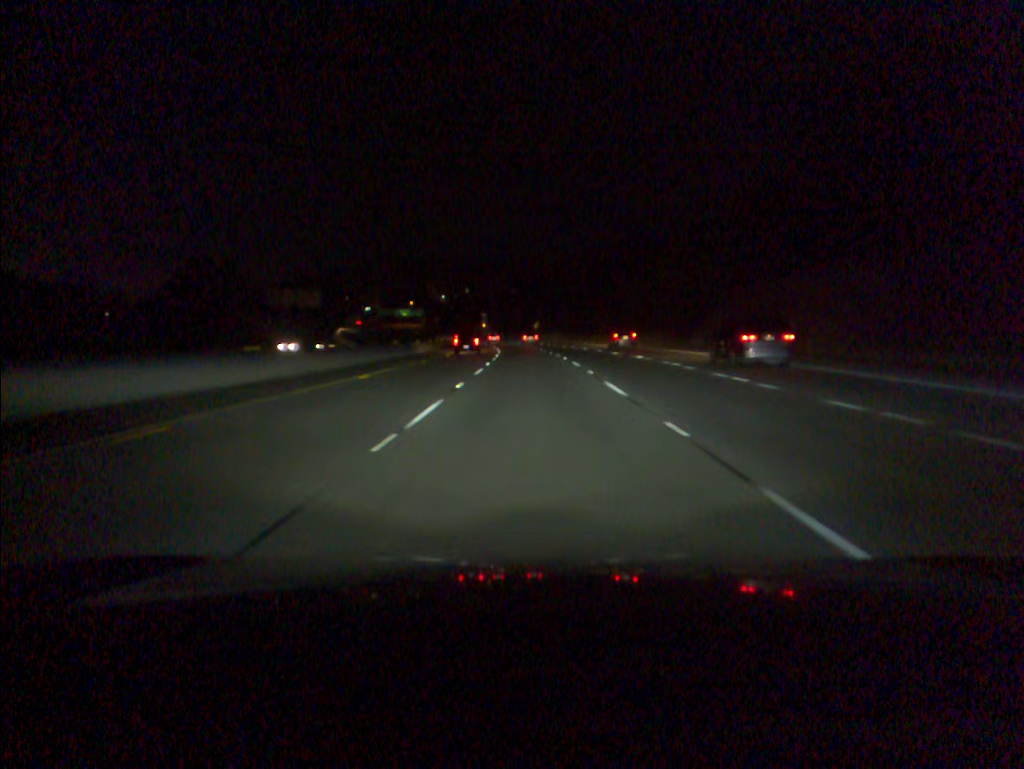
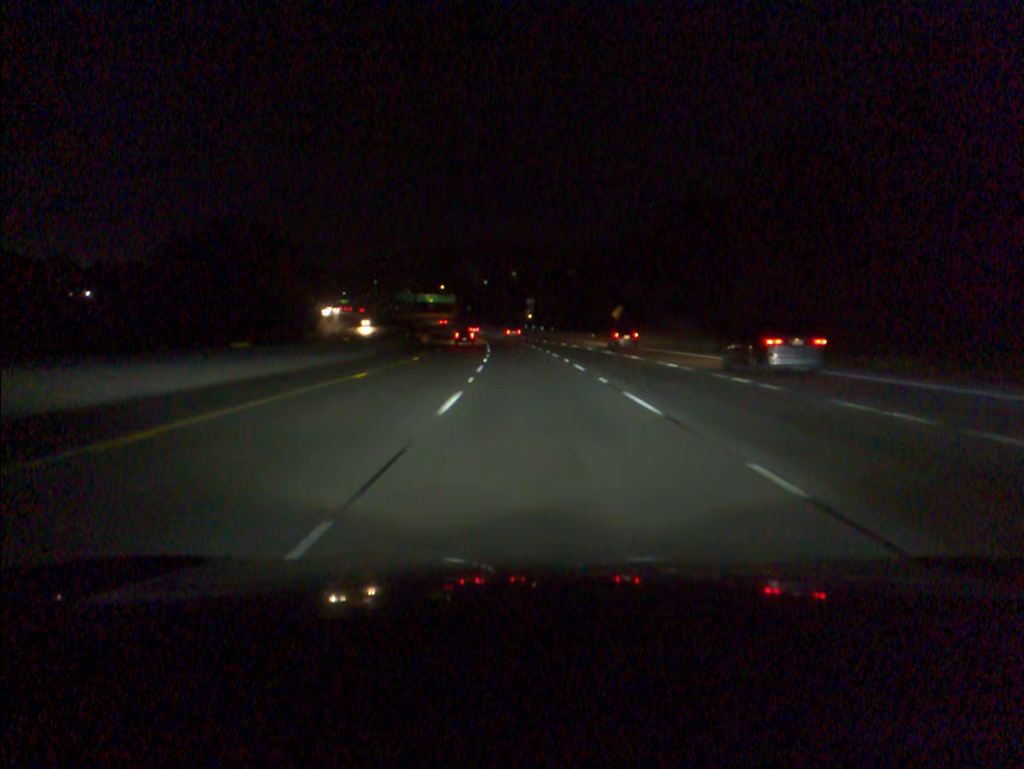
(-2.3, +88.9) m; -4°
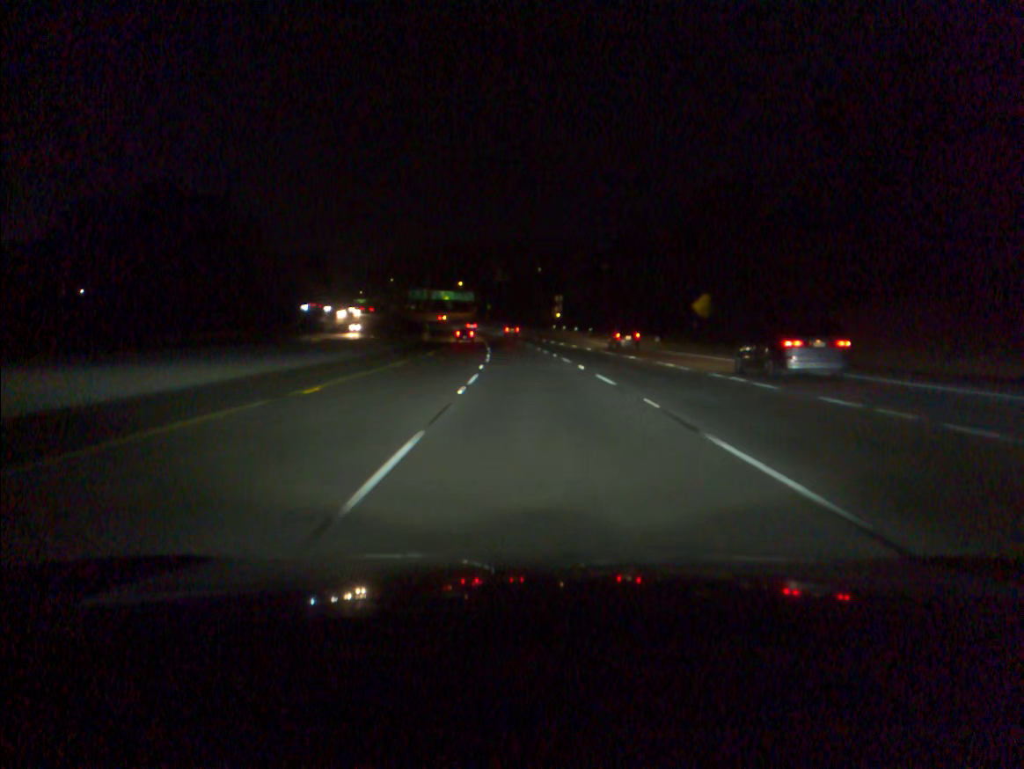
(-0.6, +35.5) m; -2°
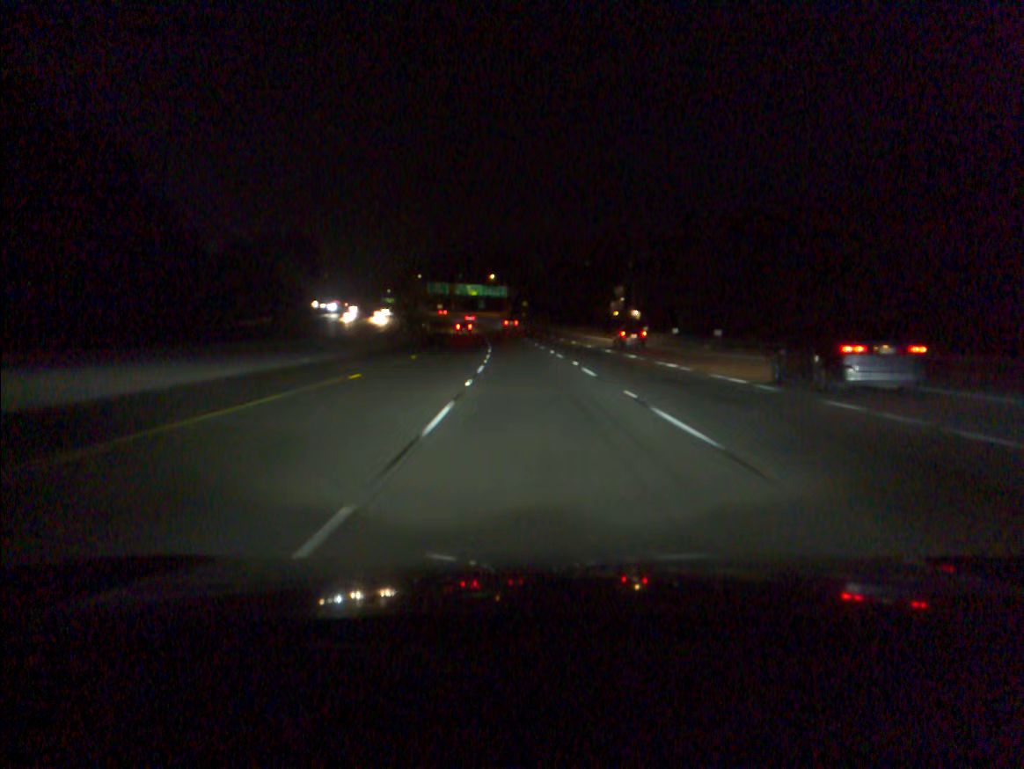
(-1.4, +53.6) m; -3°
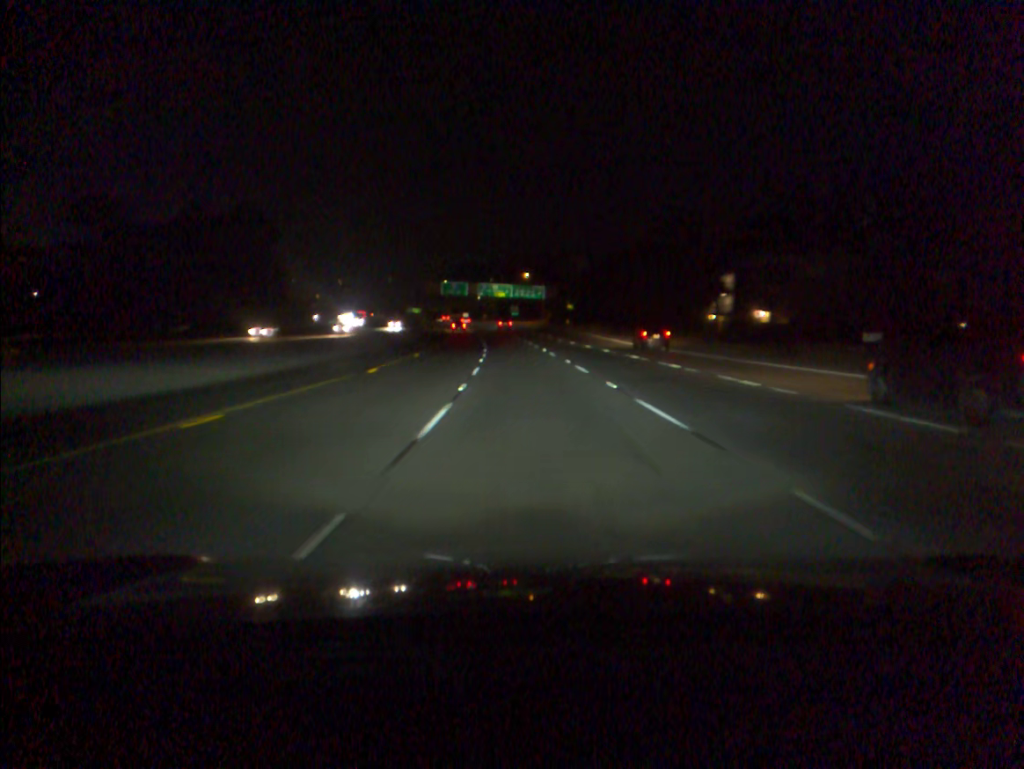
(-1.4, +54.9) m; -3°
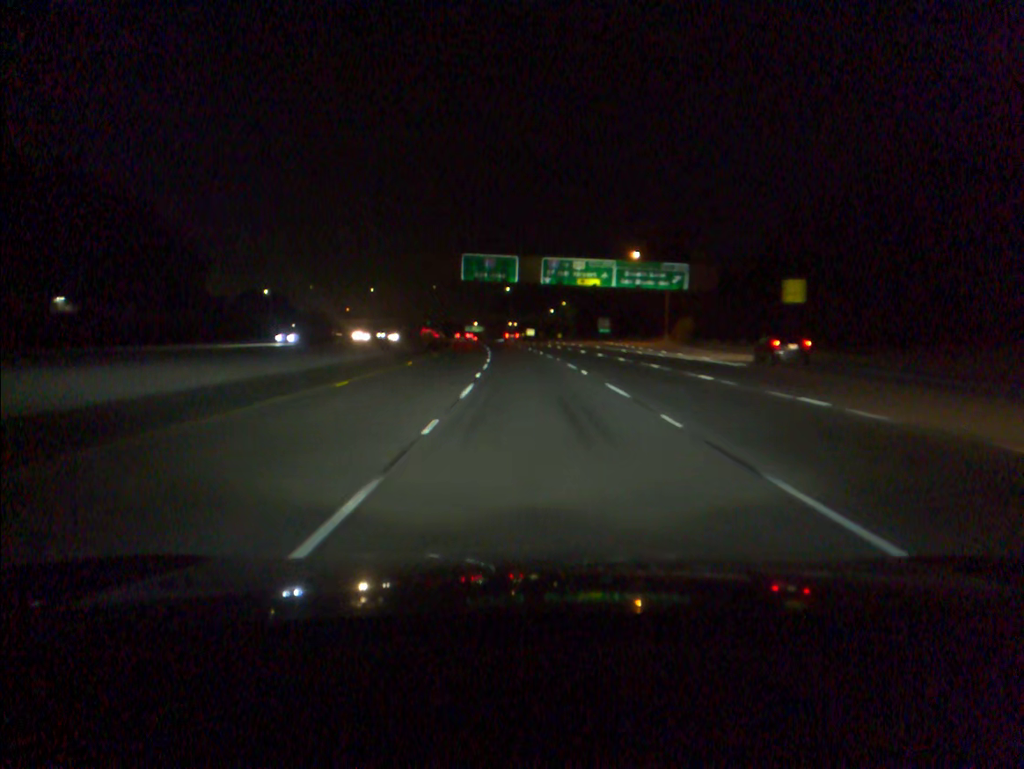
(-4.6, +93.2) m; -6°
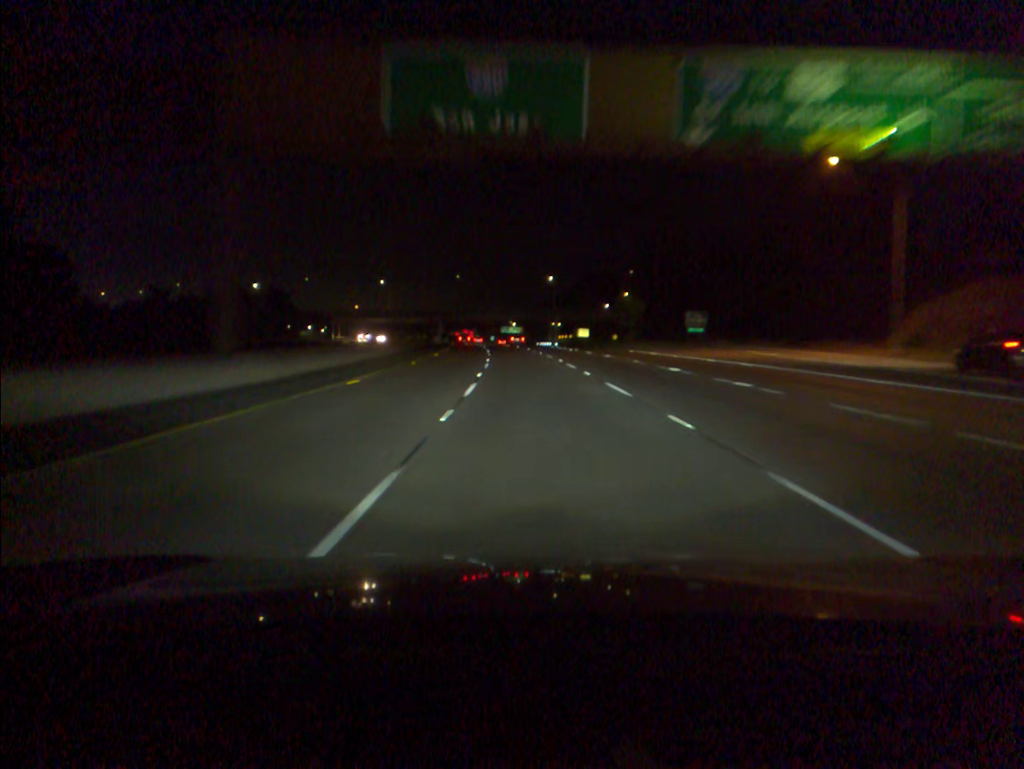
(-1.5, +57.1) m; -3°
